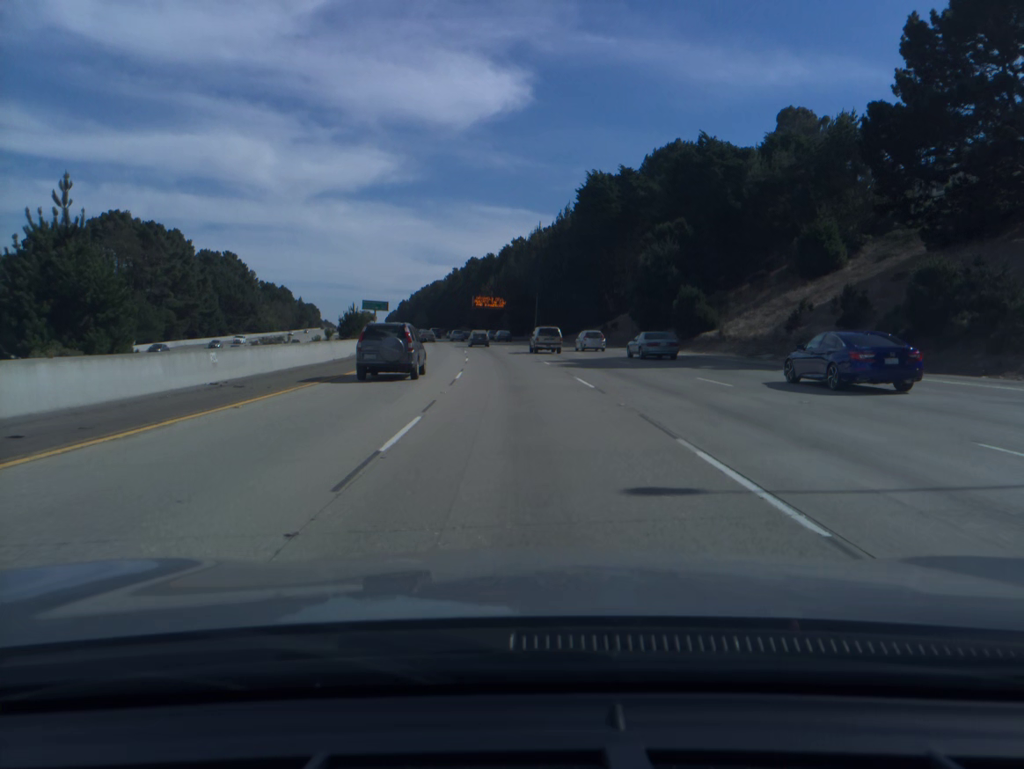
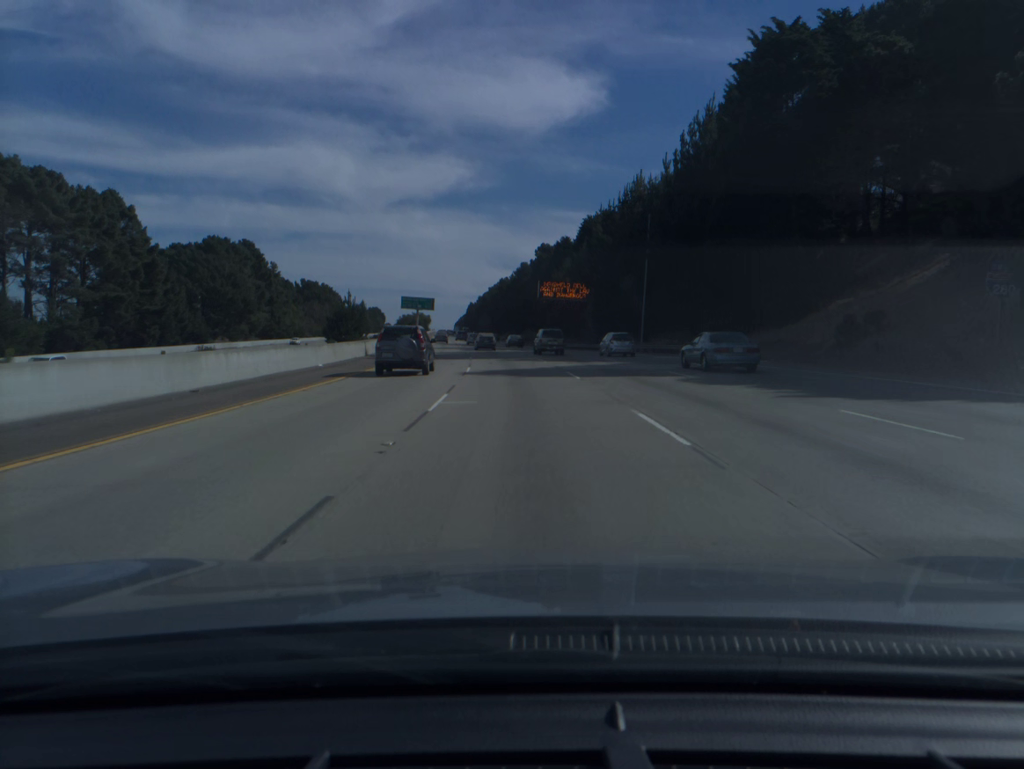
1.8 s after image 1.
(-2.4, +53.7) m; -5°
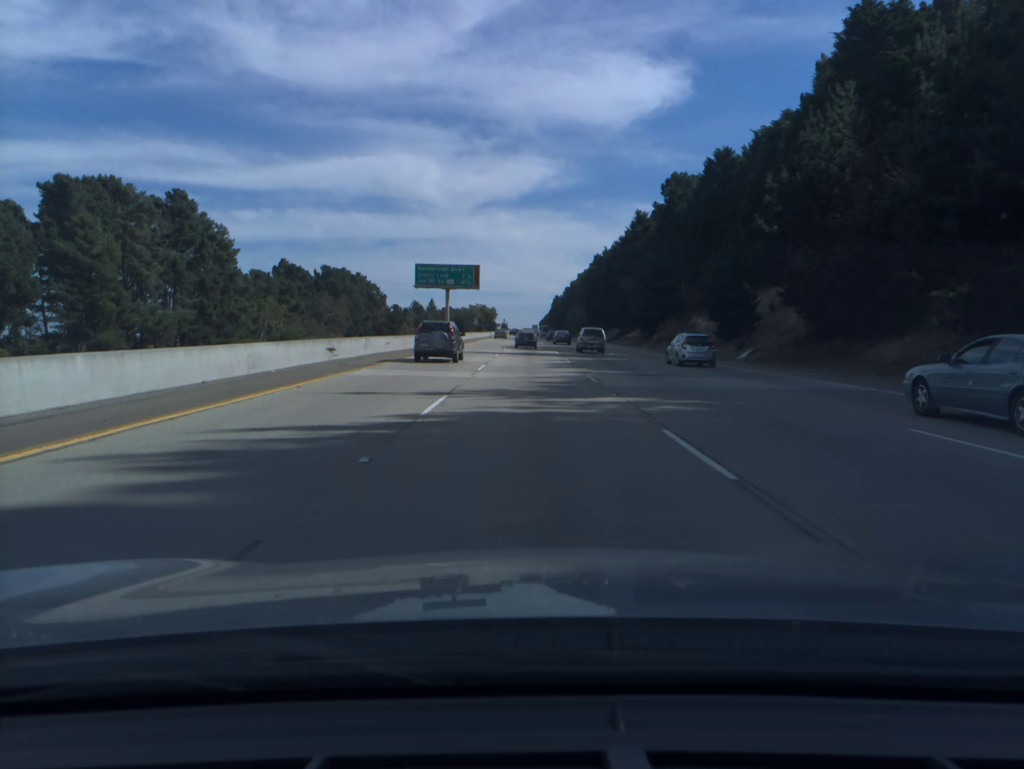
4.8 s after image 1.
(-5.6, +89.1) m; -6°
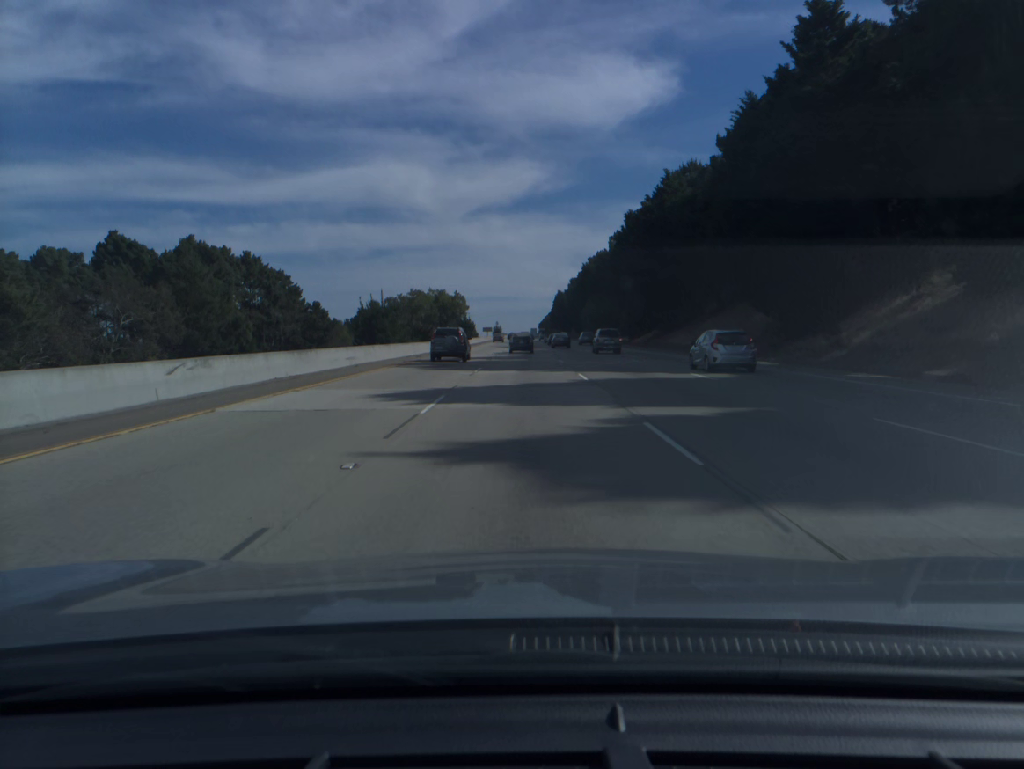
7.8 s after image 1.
(+0.1, +87.2) m; 0°
